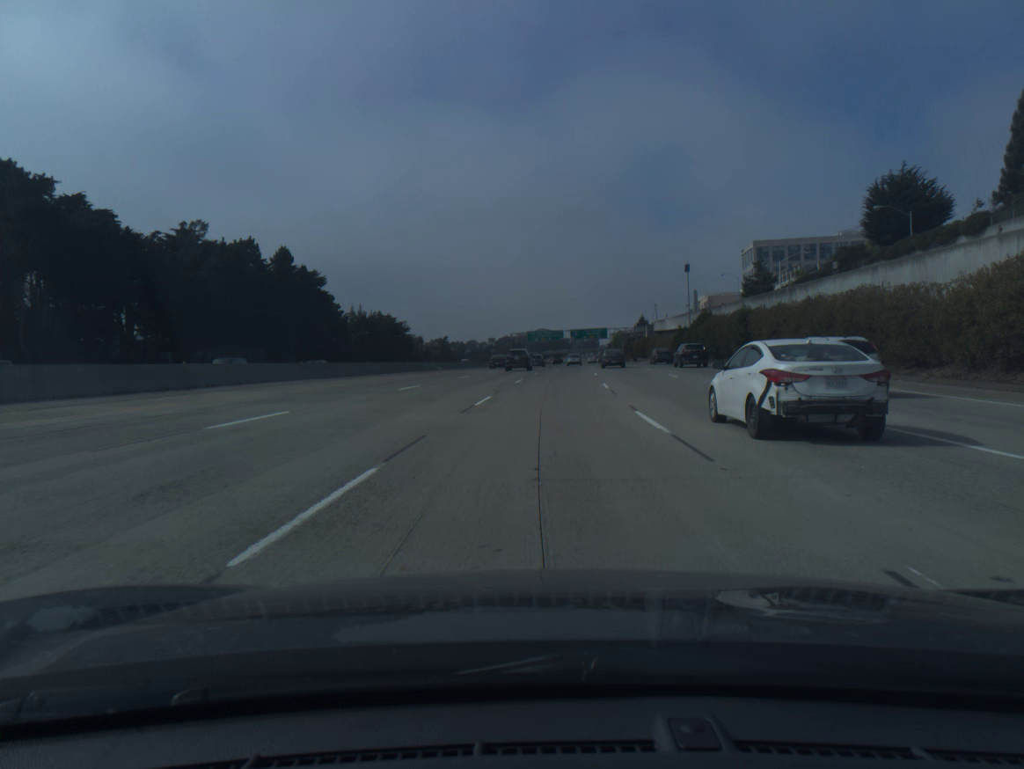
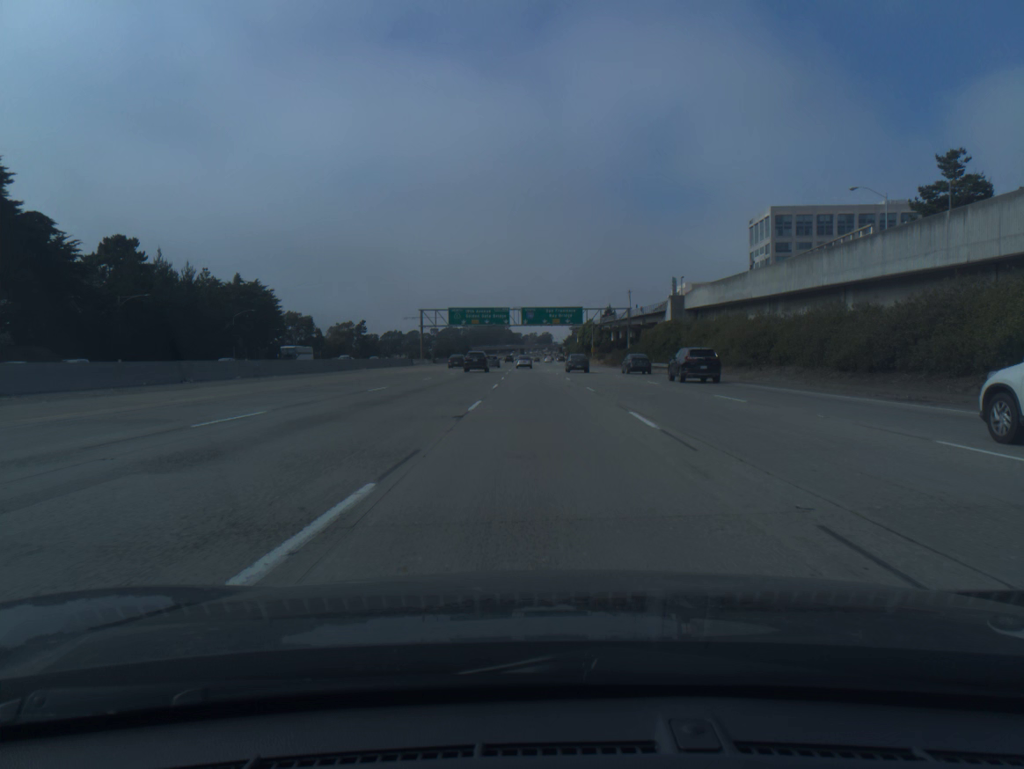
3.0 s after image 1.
(+3.5, +86.7) m; +4°
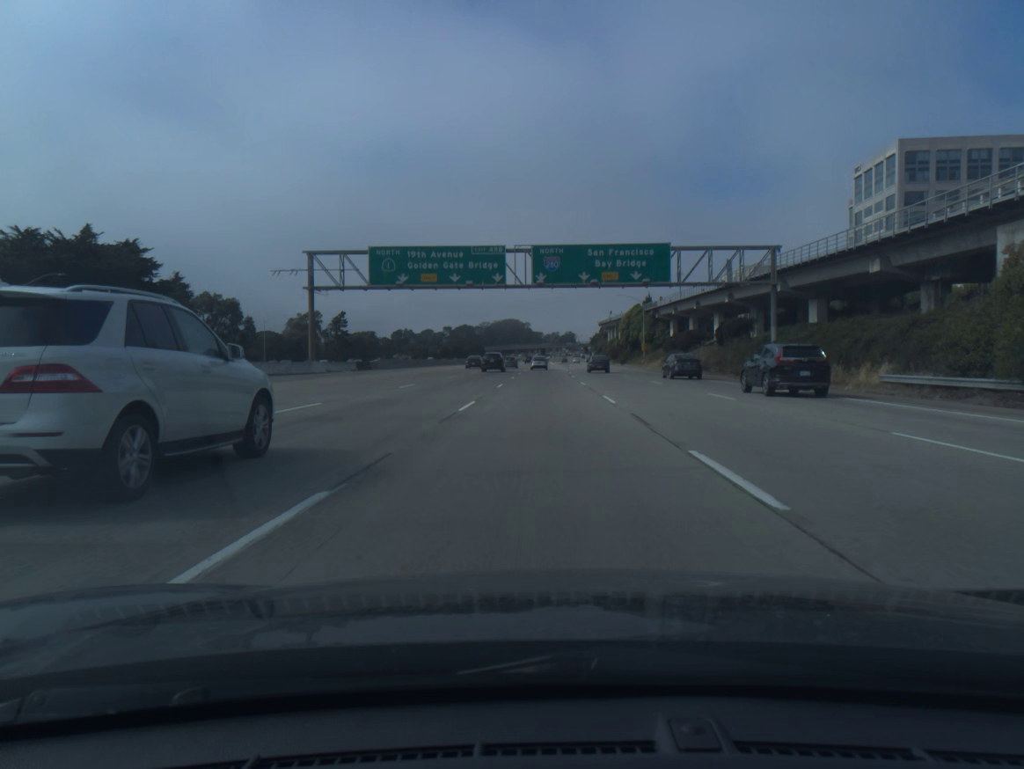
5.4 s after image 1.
(-0.8, +69.7) m; -1°
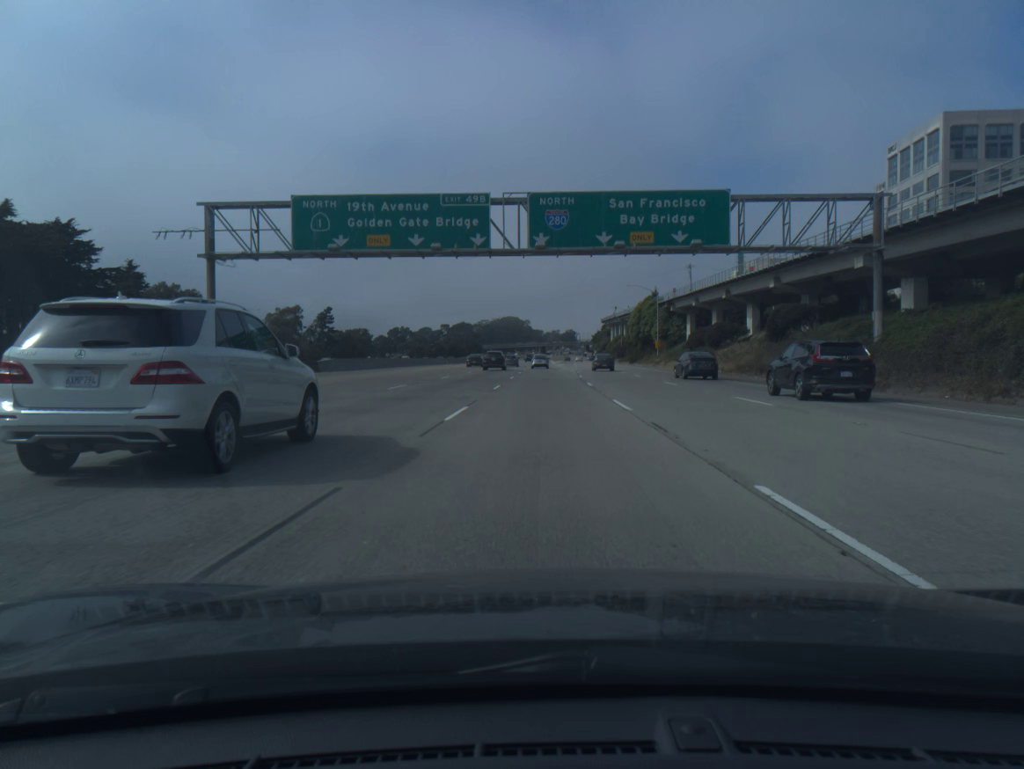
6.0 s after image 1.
(0.0, +17.5) m; 0°
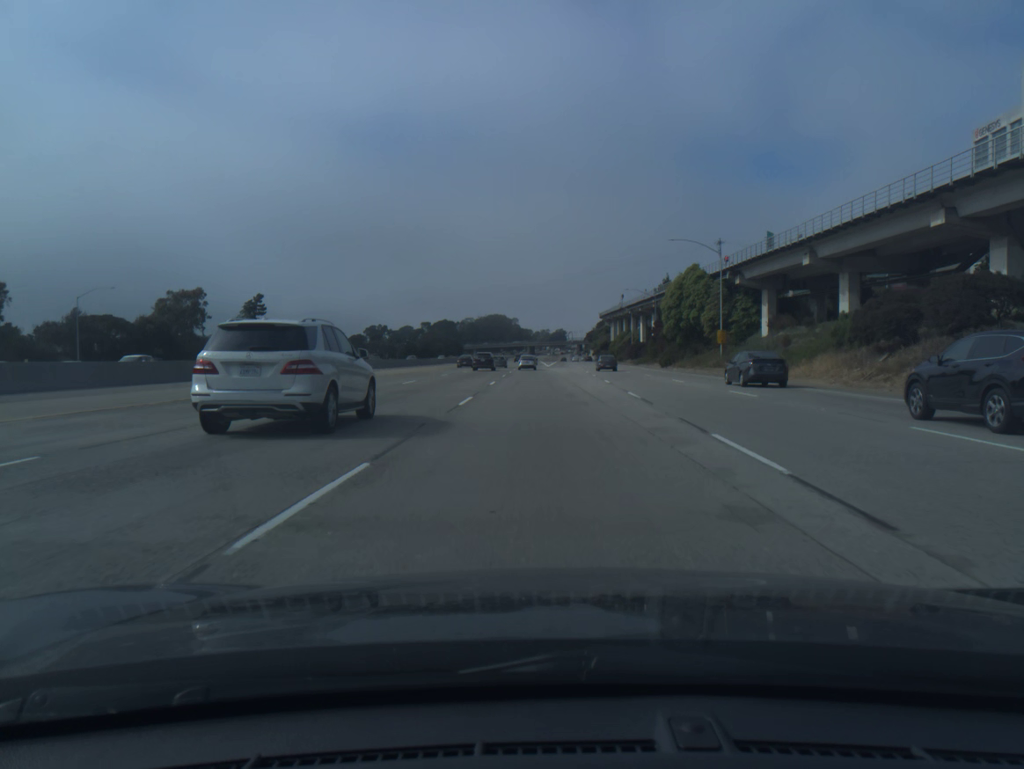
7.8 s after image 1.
(+0.2, +52.4) m; +1°
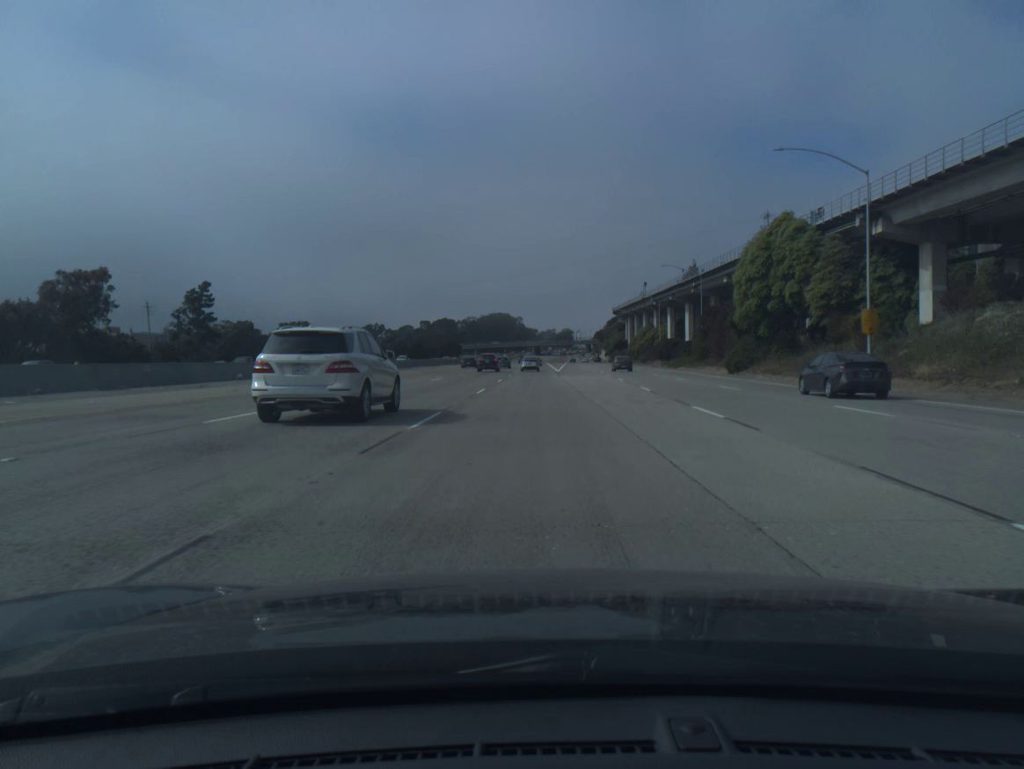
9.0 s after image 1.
(0.0, +34.8) m; 0°
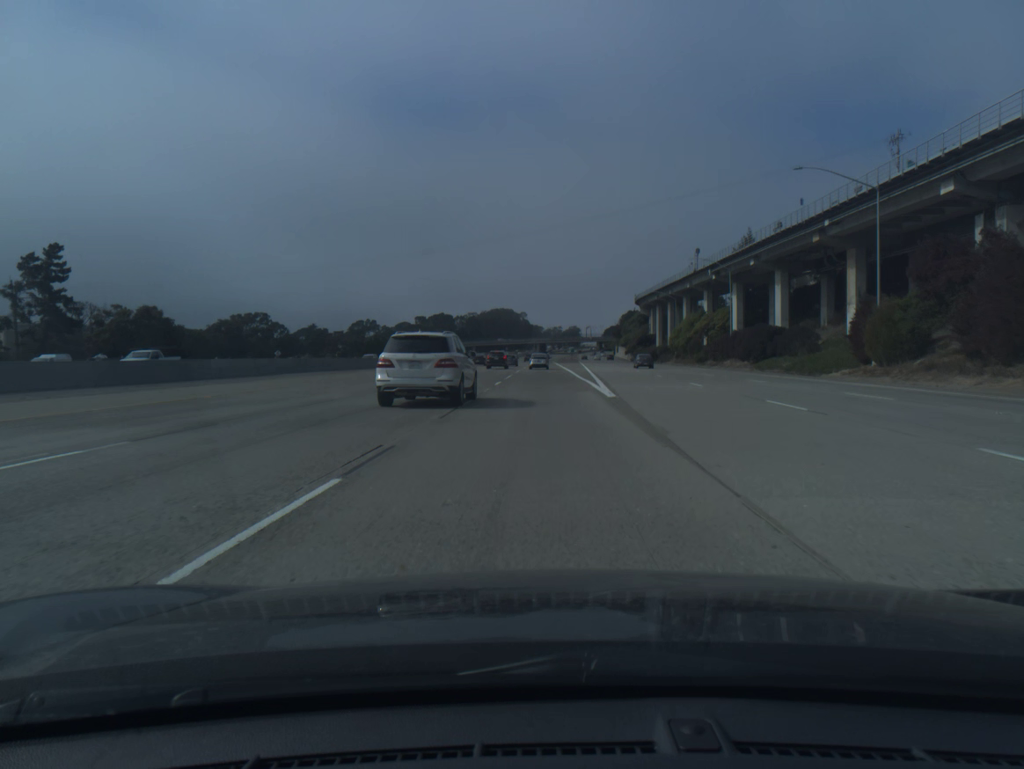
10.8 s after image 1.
(-0.3, +52.1) m; 0°
